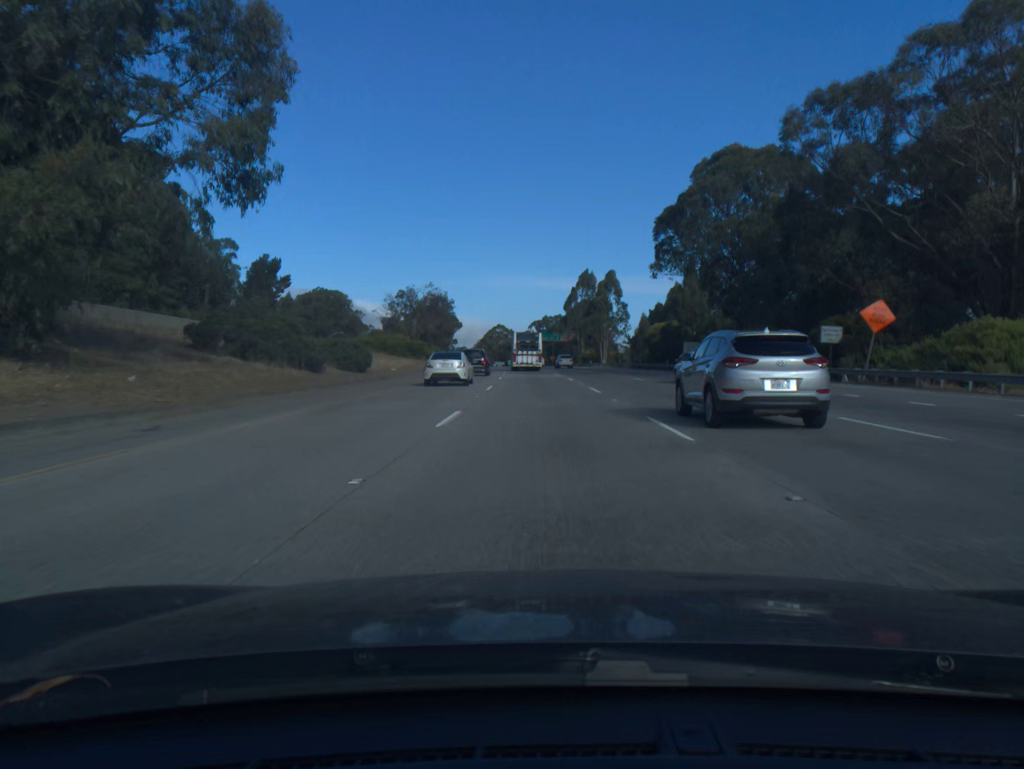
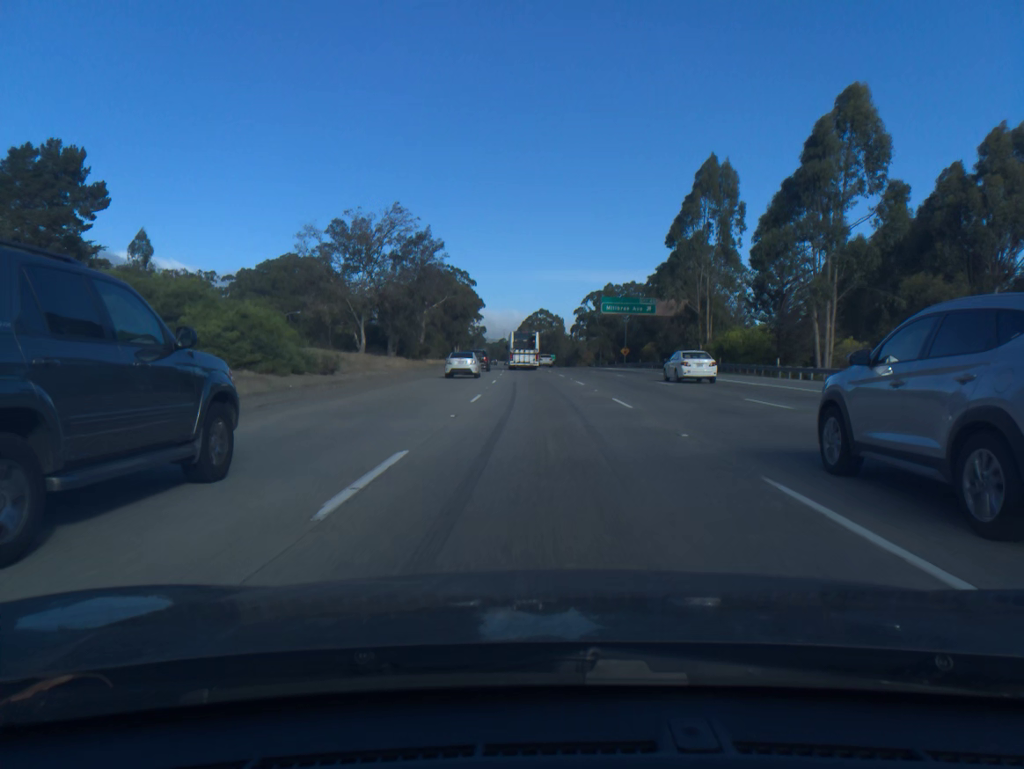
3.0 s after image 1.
(-2.7, +95.2) m; -3°
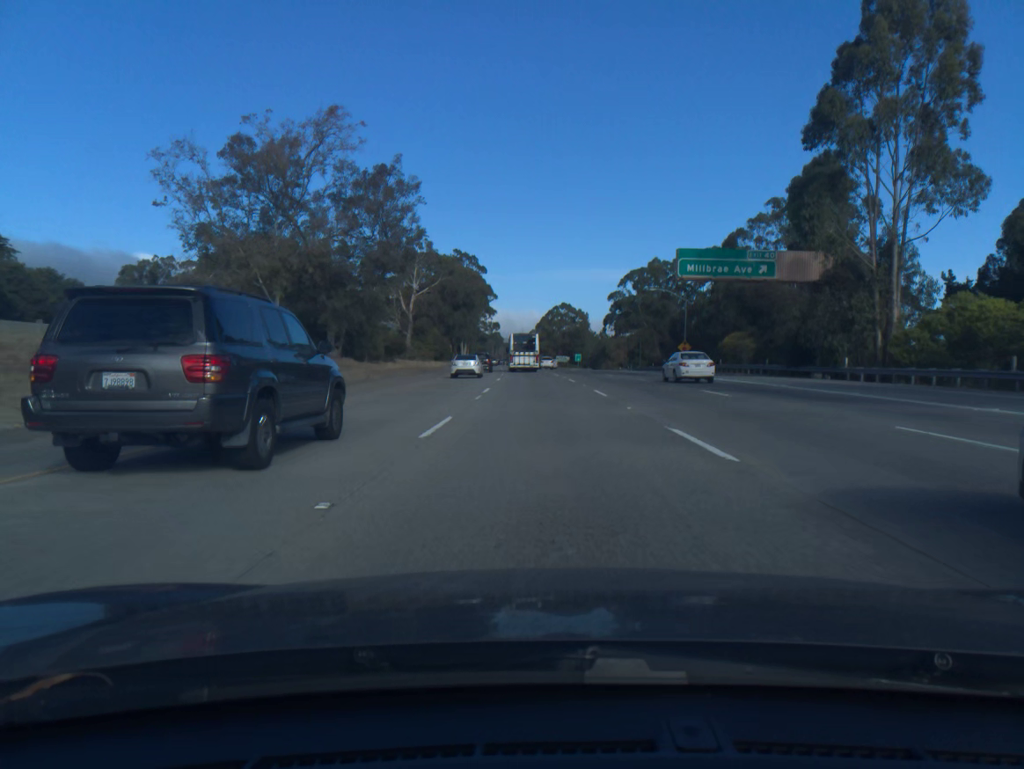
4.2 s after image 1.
(-0.5, +38.3) m; -1°
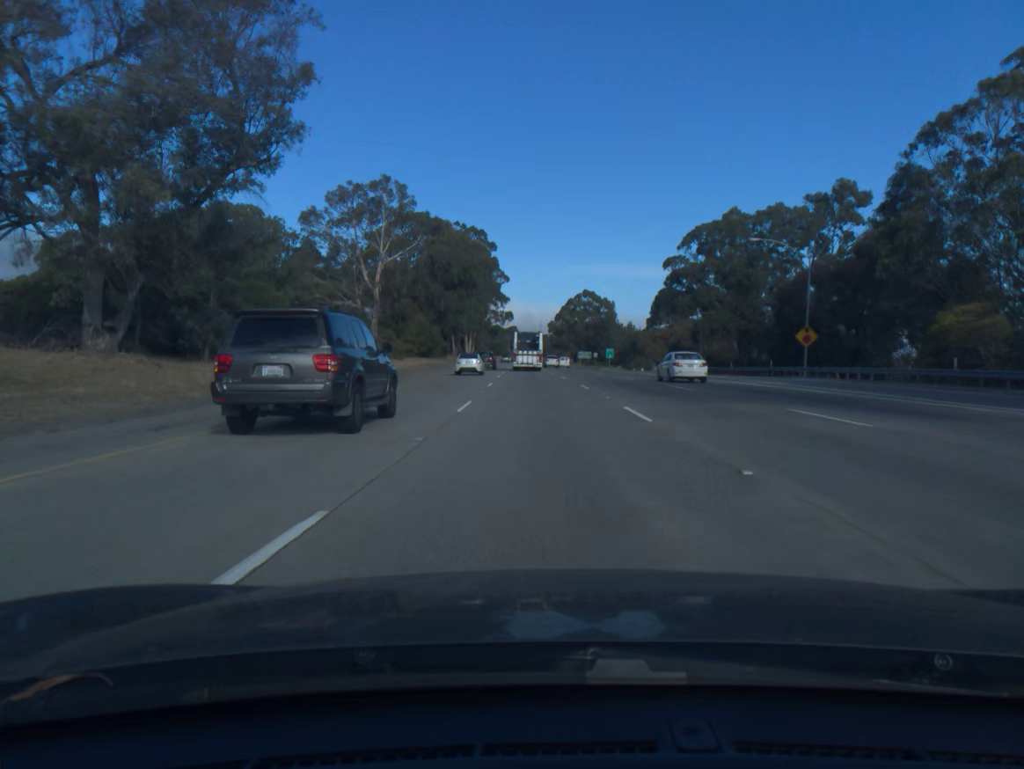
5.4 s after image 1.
(-0.5, +38.4) m; -1°
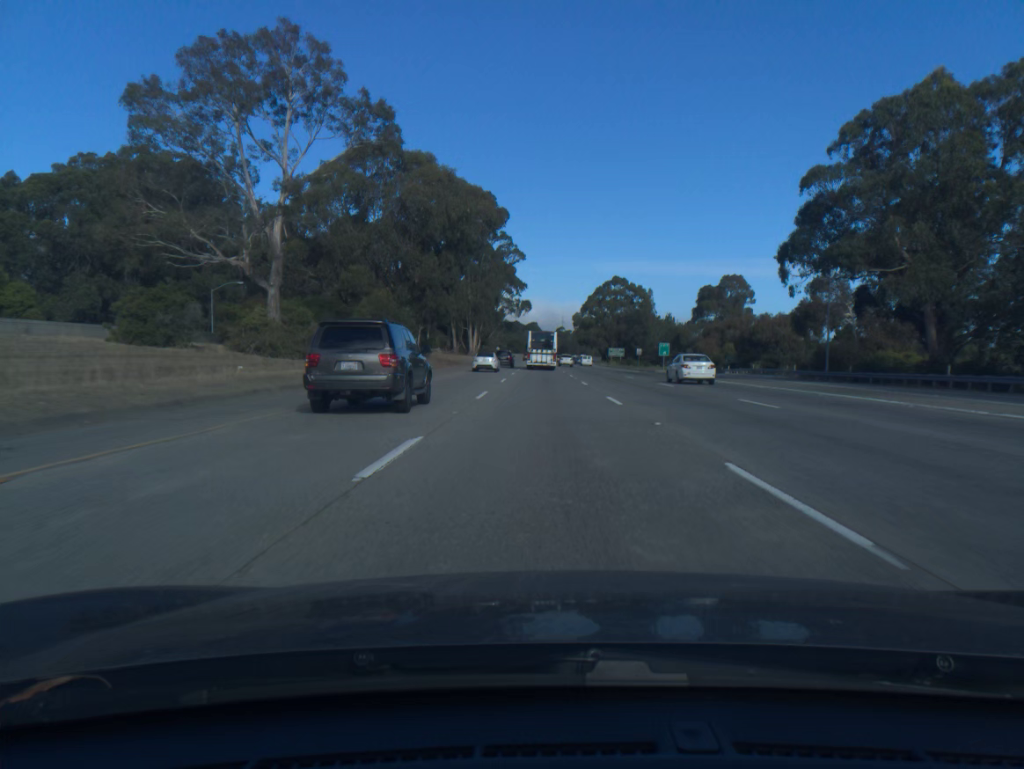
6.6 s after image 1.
(-0.5, +38.5) m; -1°
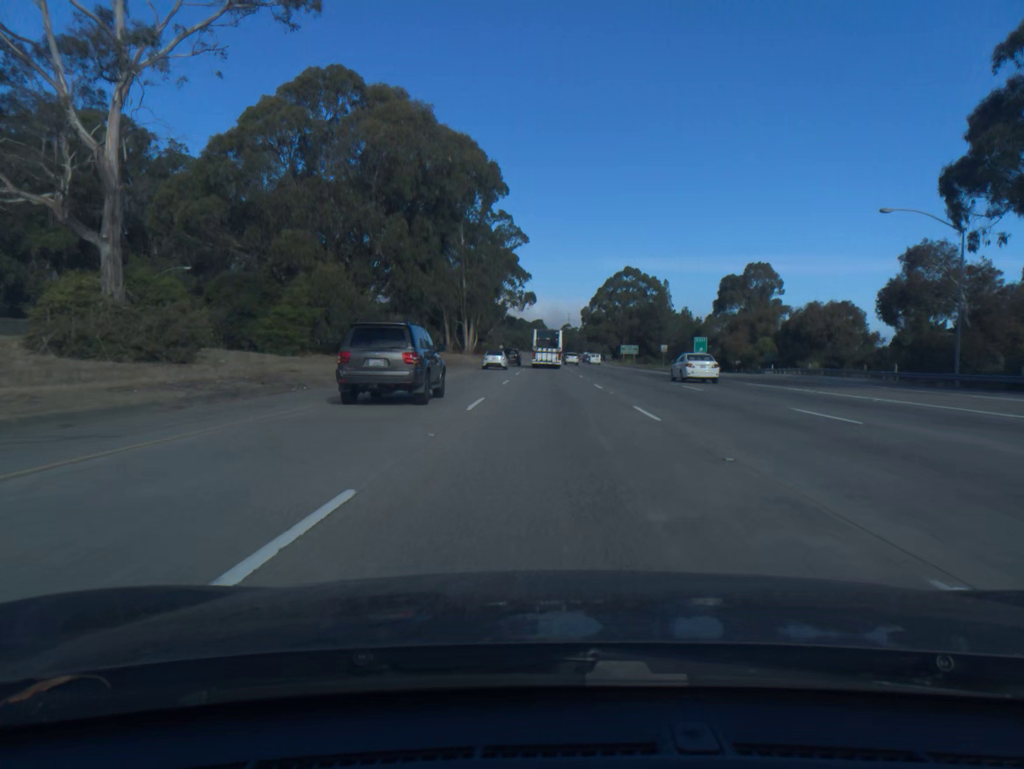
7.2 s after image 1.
(-0.1, +19.2) m; 0°
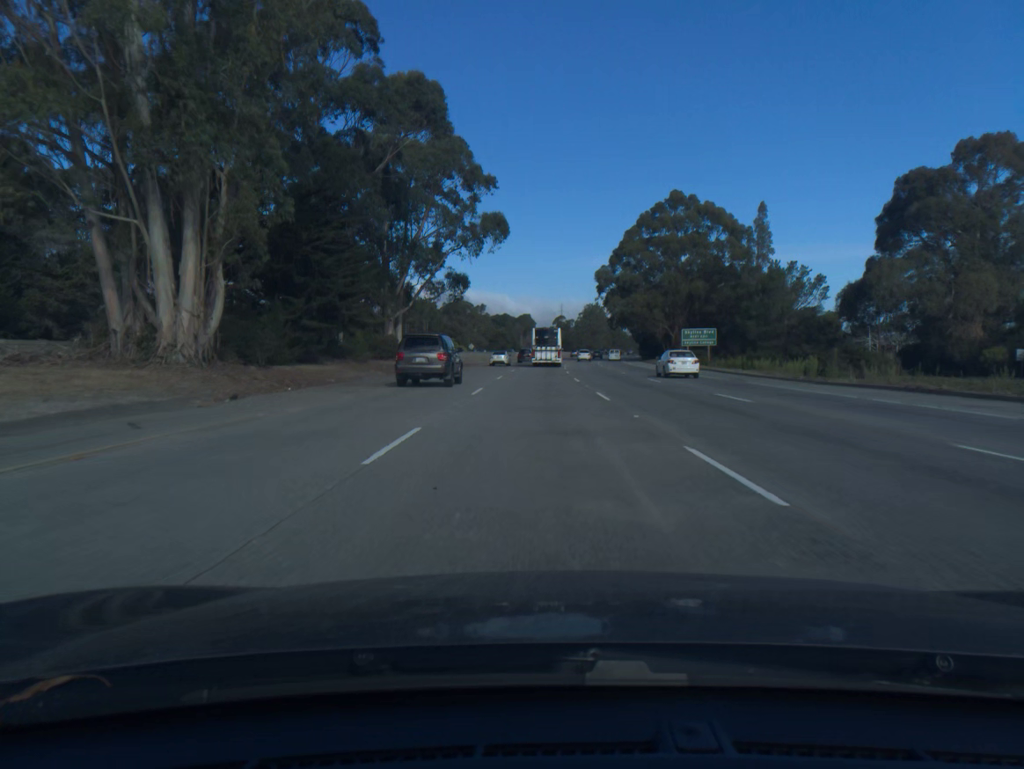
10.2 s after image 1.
(+0.8, +96.1) m; +1°
